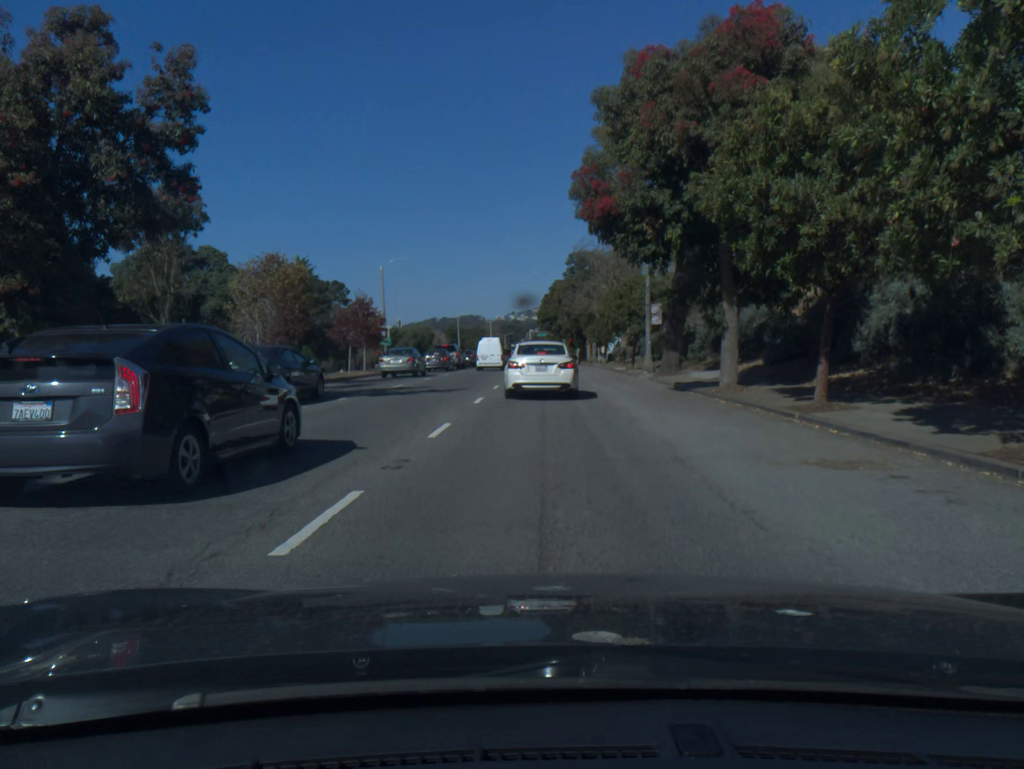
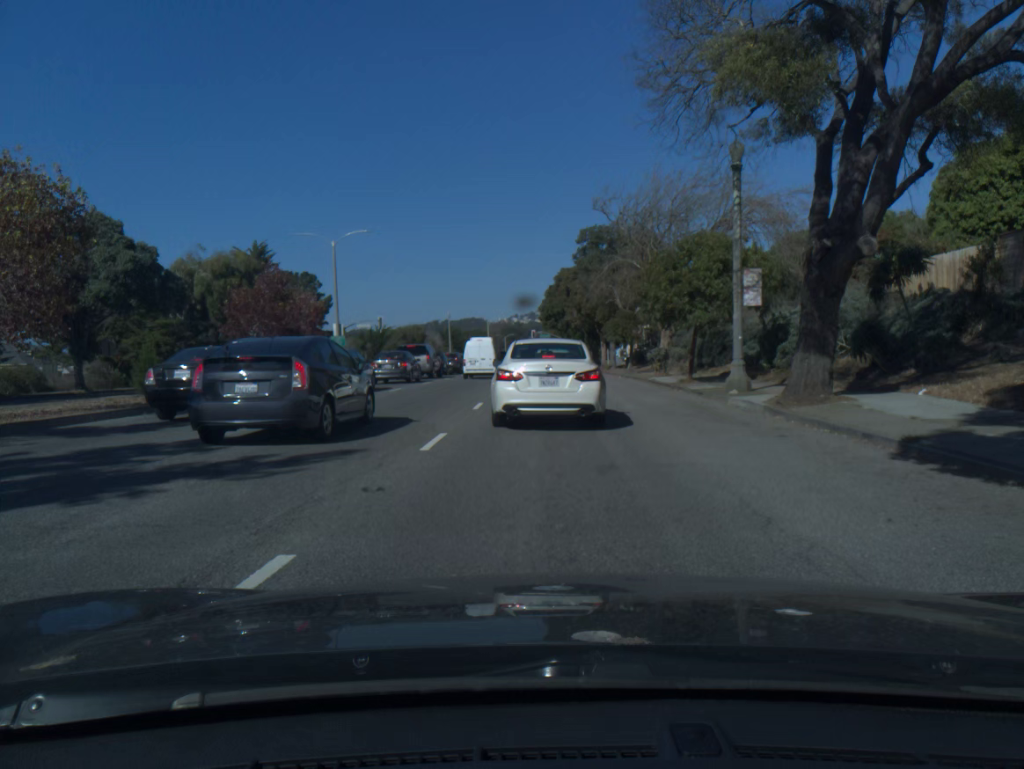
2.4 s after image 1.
(-0.1, +16.1) m; -1°
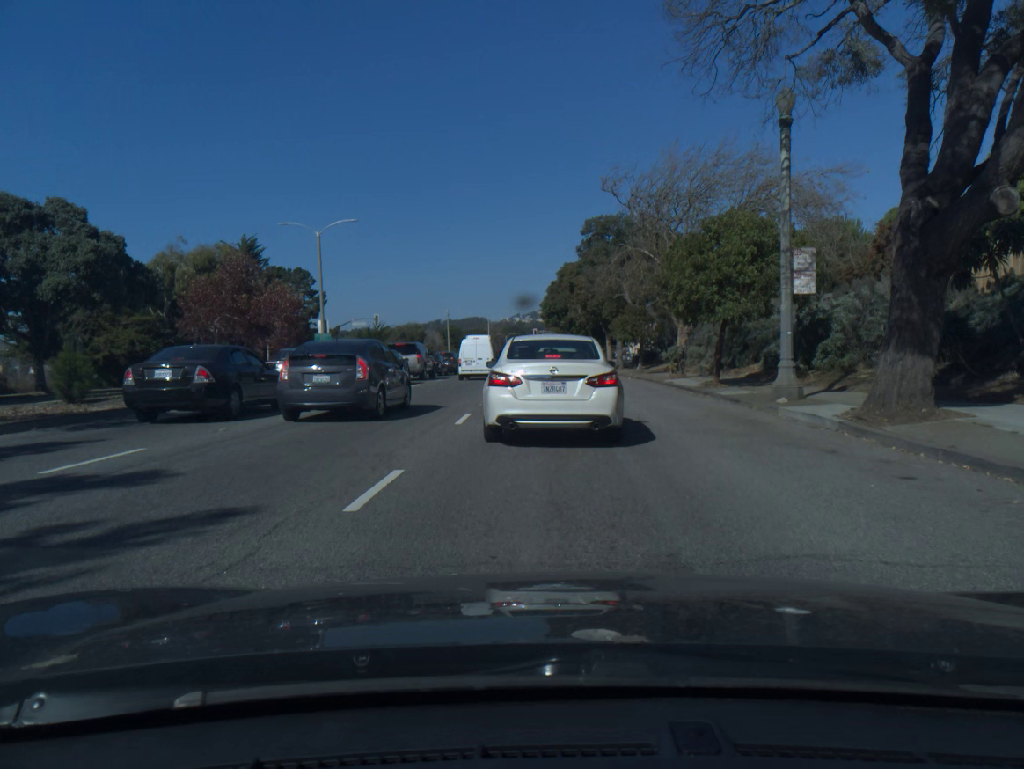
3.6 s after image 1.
(0.0, +4.0) m; 0°
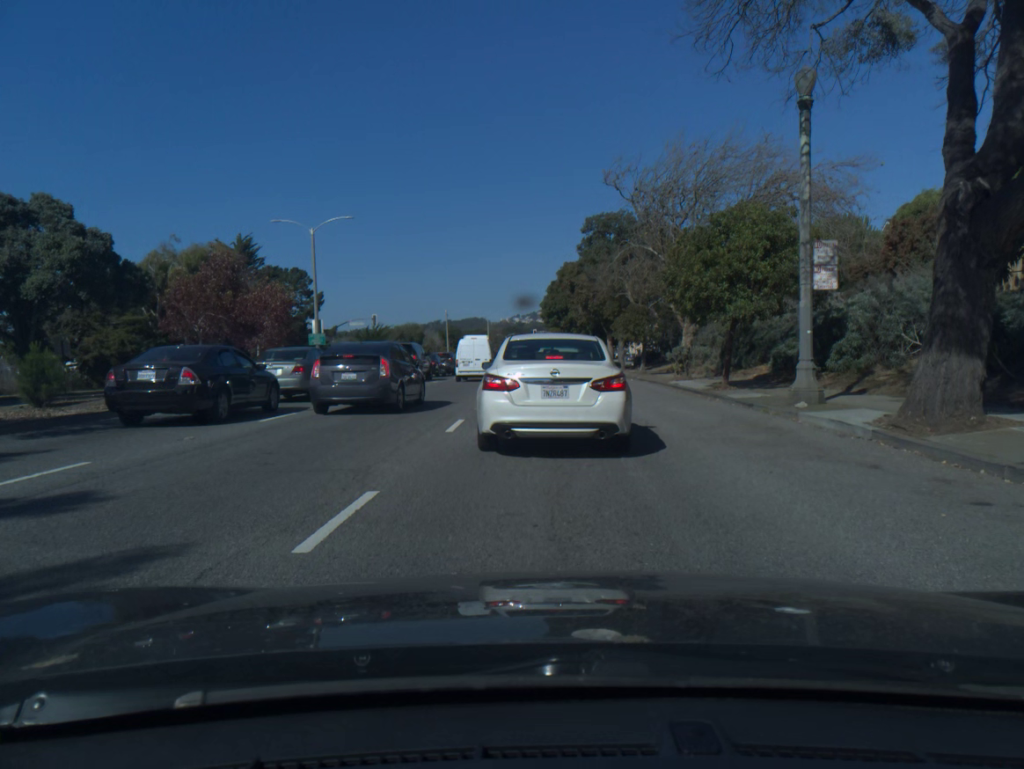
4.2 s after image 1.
(0.0, +1.3) m; 0°
